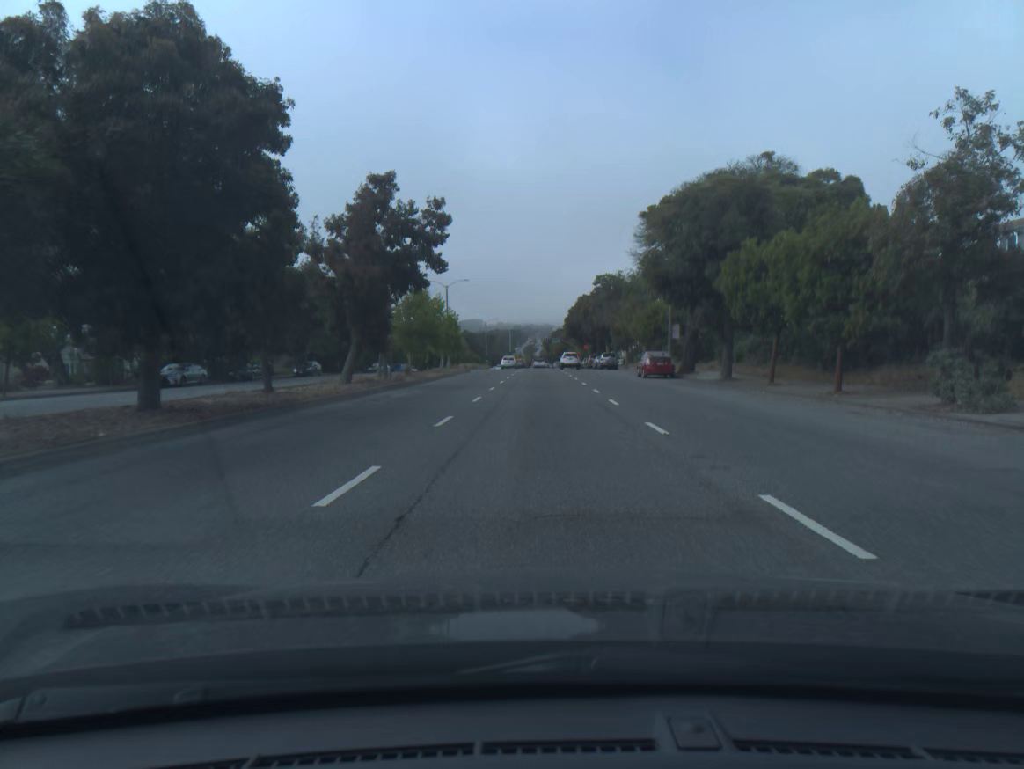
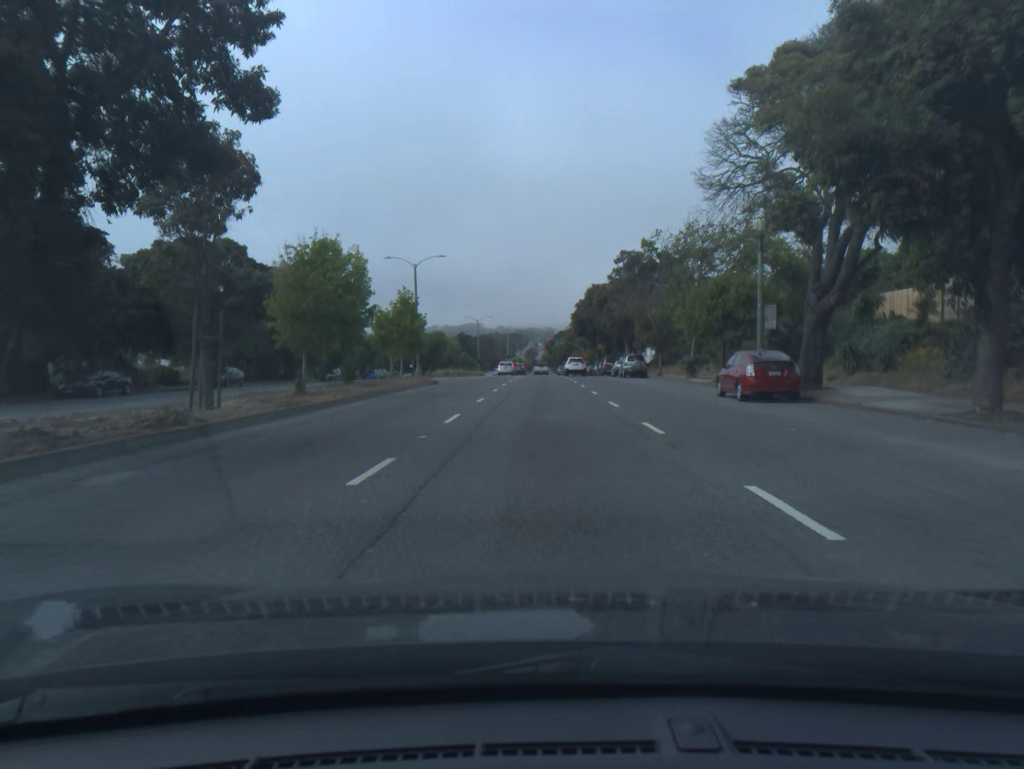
(0.0, +20.7) m; 0°
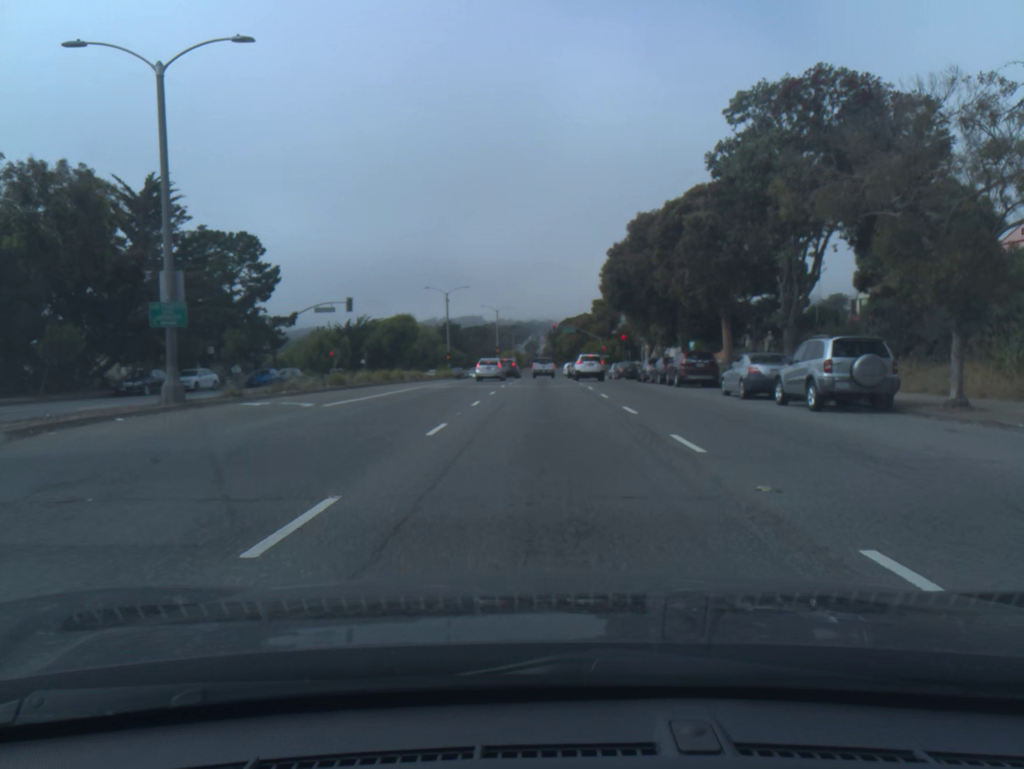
(0.0, +39.7) m; 0°
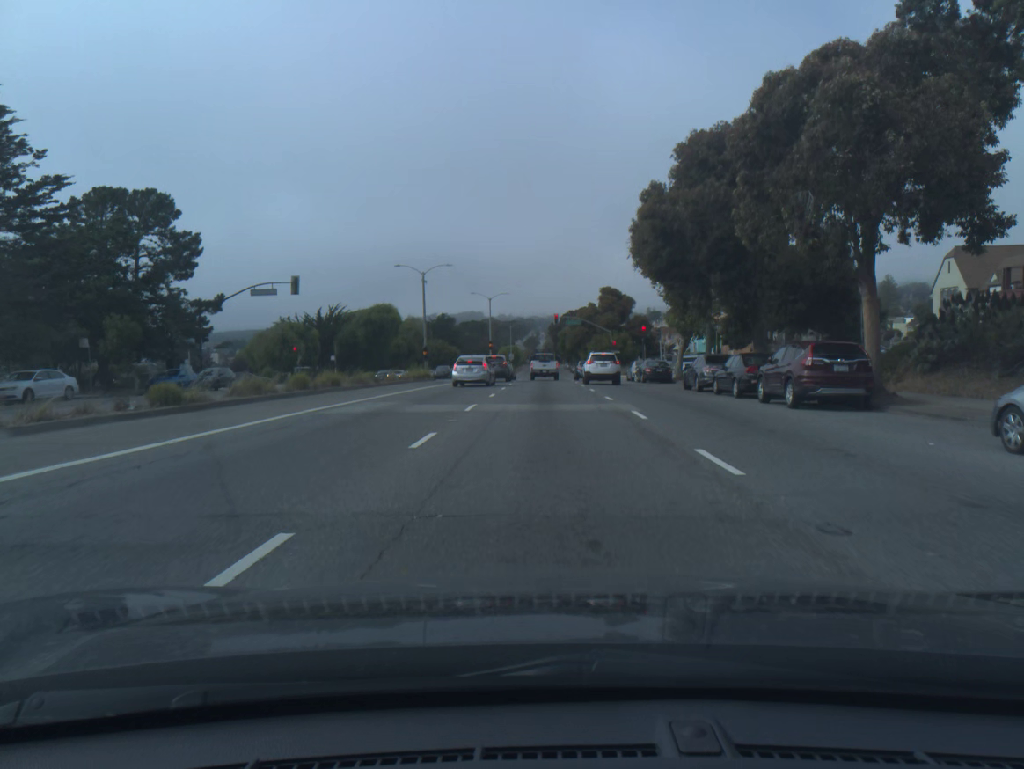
(0.0, +16.3) m; 0°
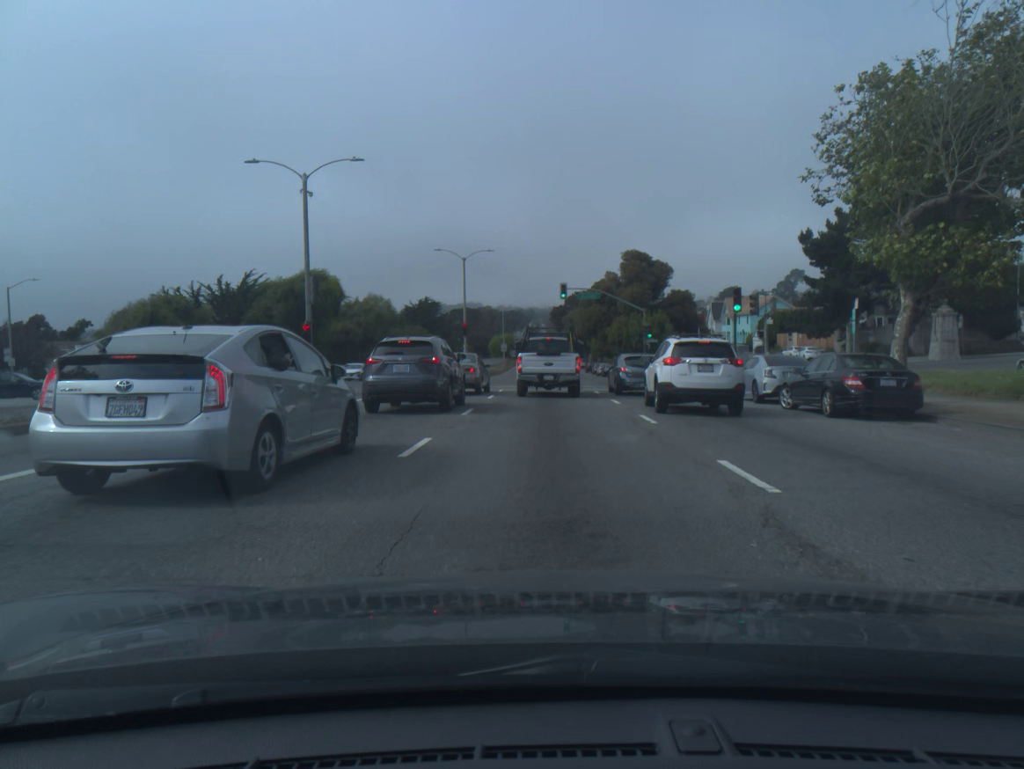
(0.0, +31.1) m; 0°
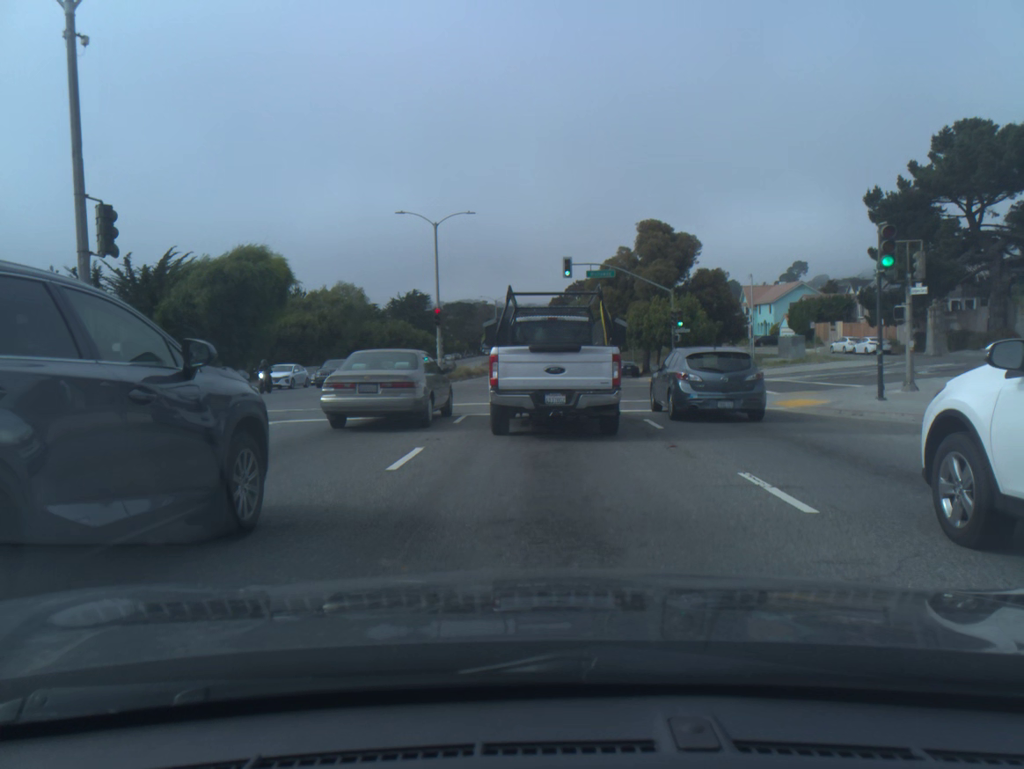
(0.0, +15.2) m; 0°
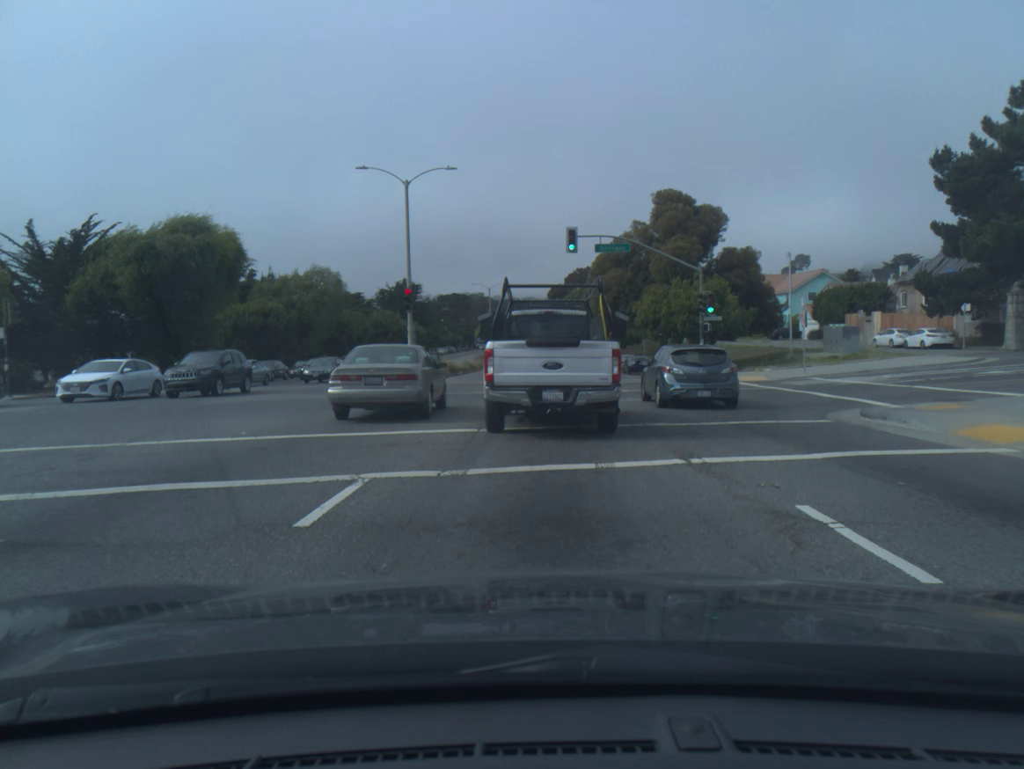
(+0.1, +9.3) m; +1°
